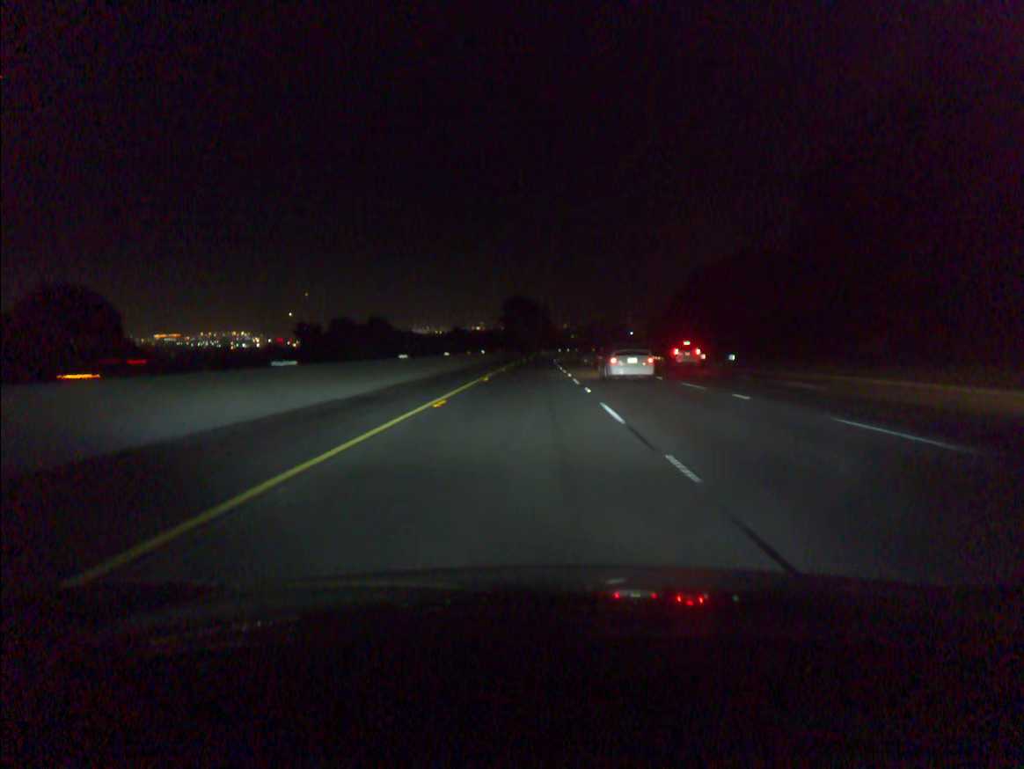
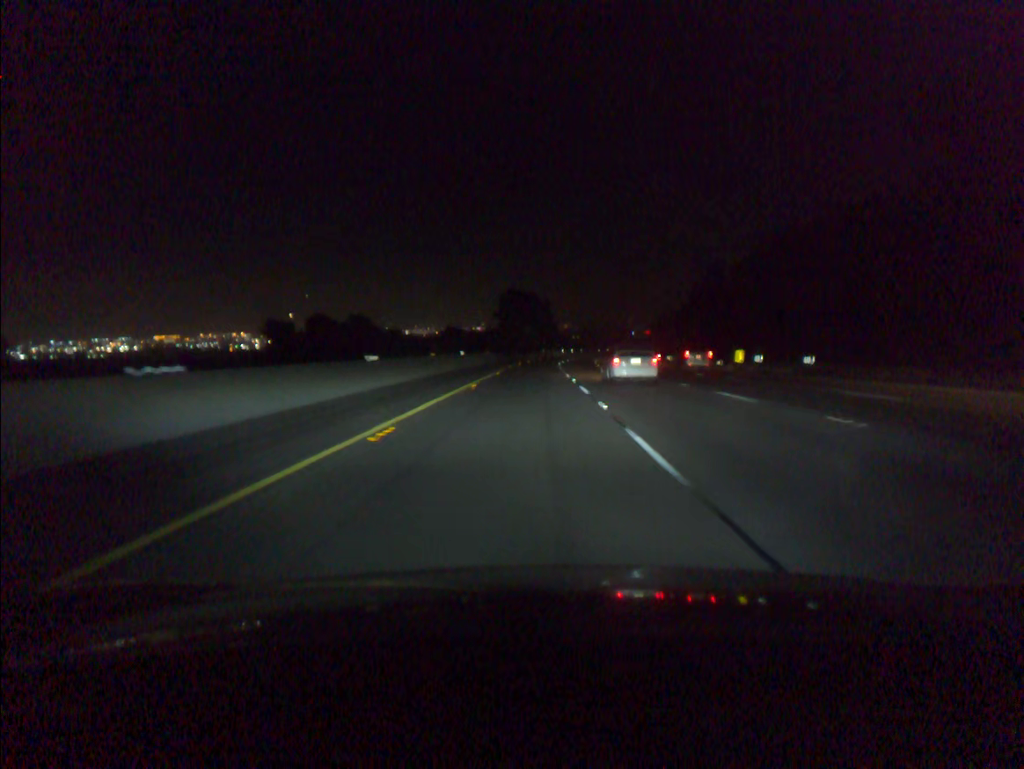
(0.0, +20.3) m; 0°
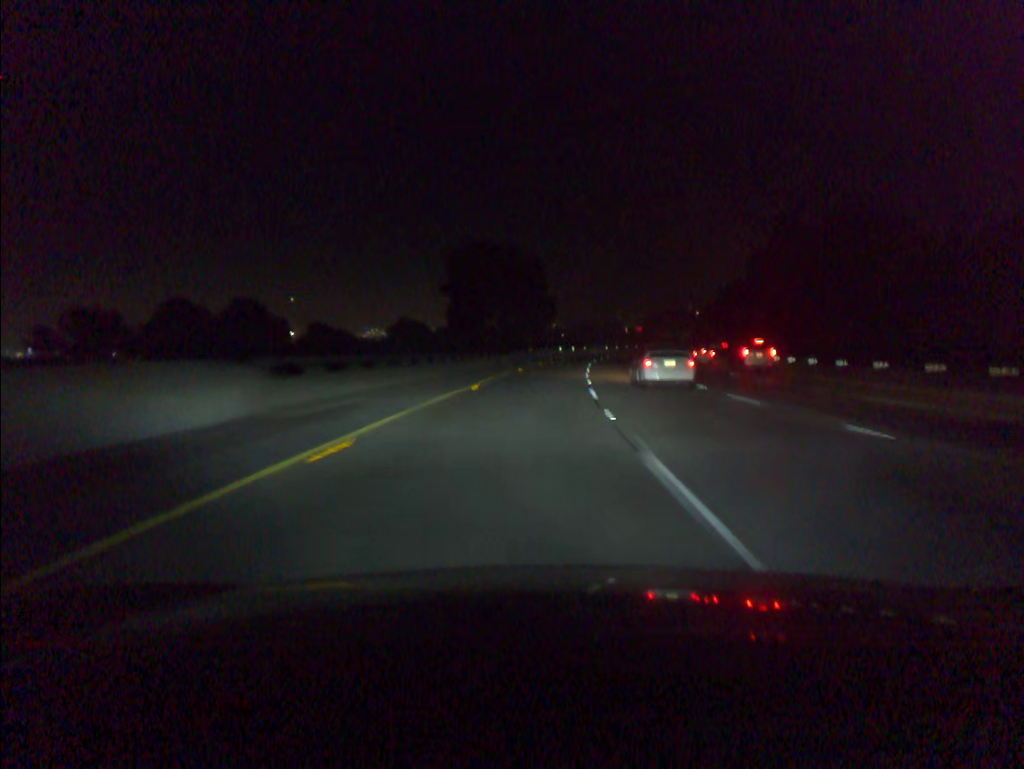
(+0.1, +60.9) m; +1°
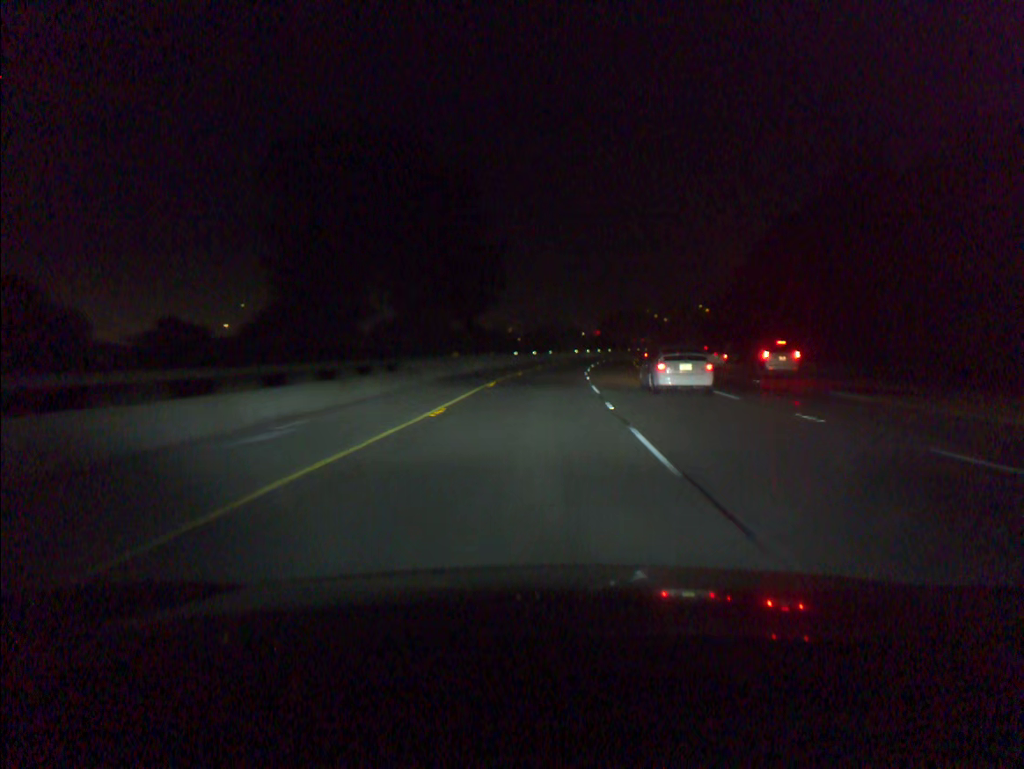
(+1.0, +40.6) m; +3°
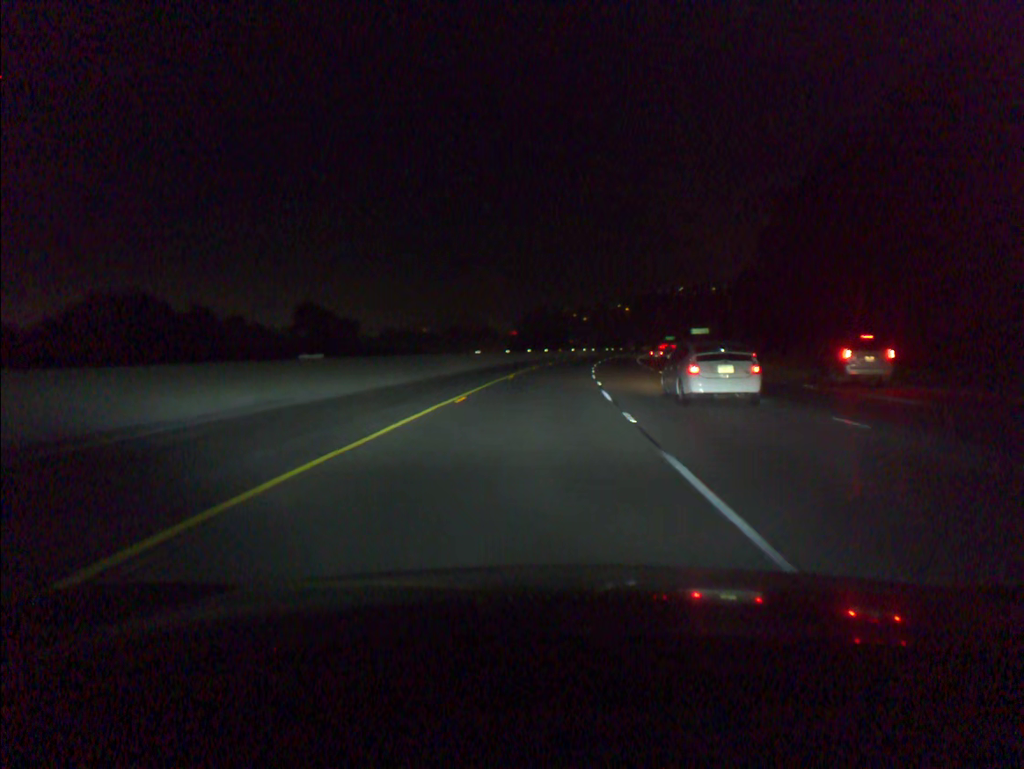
(+4.3, +81.1) m; +6°
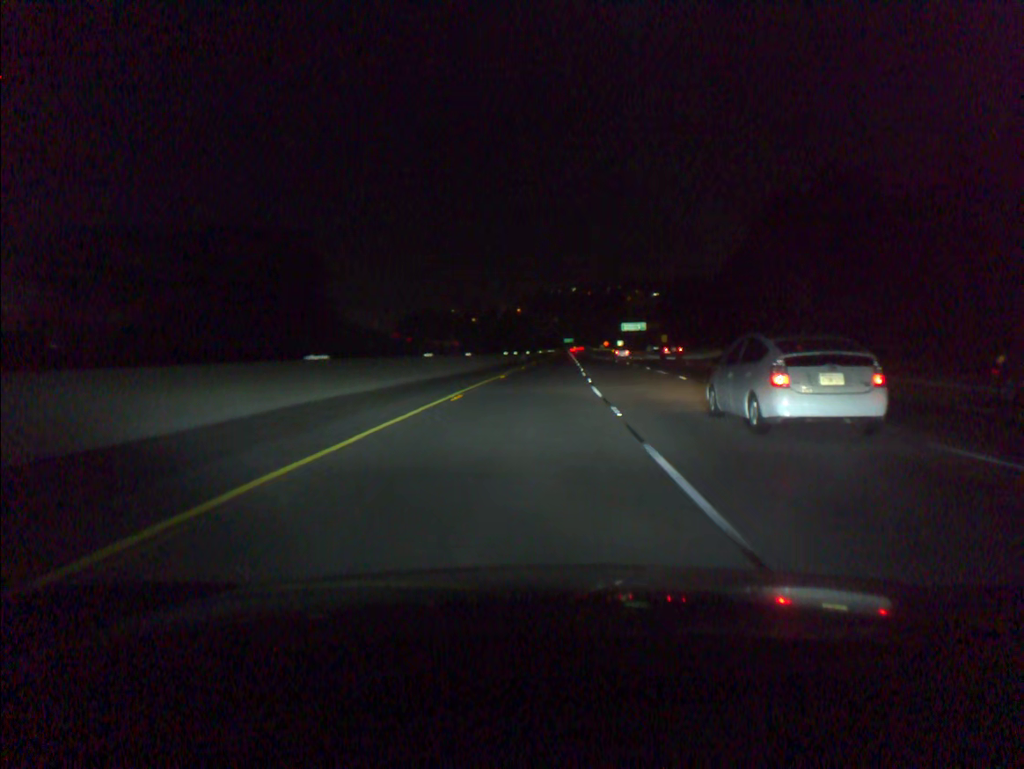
(+7.4, +101.2) m; +8°
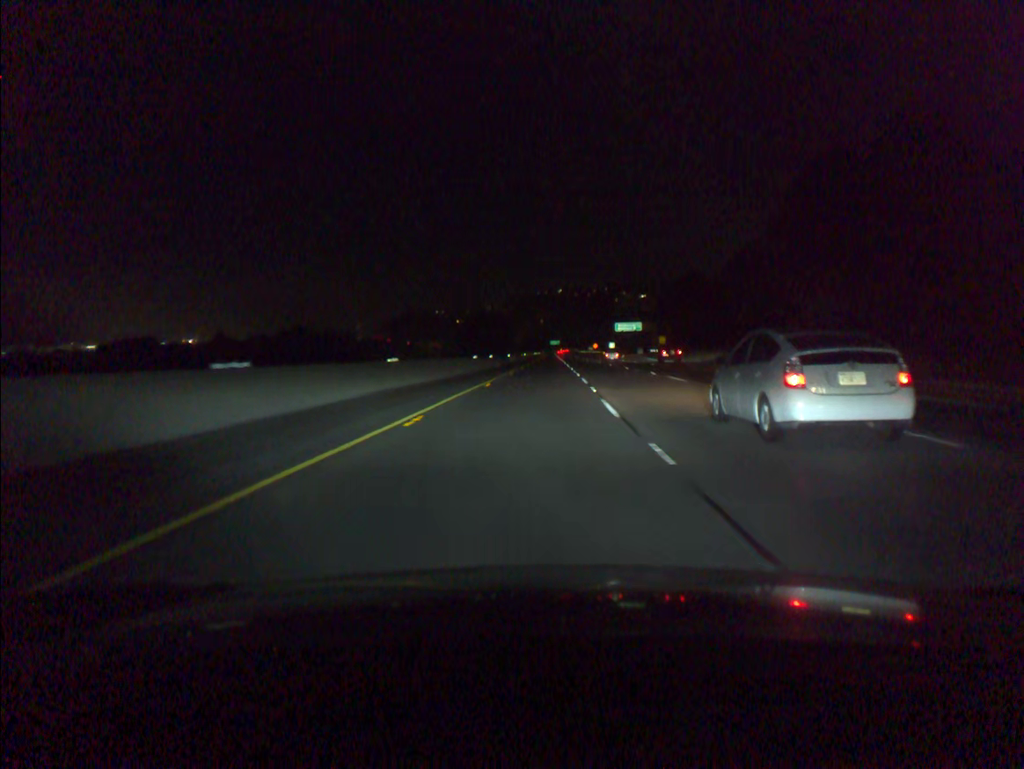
(+0.3, +20.3) m; +1°
